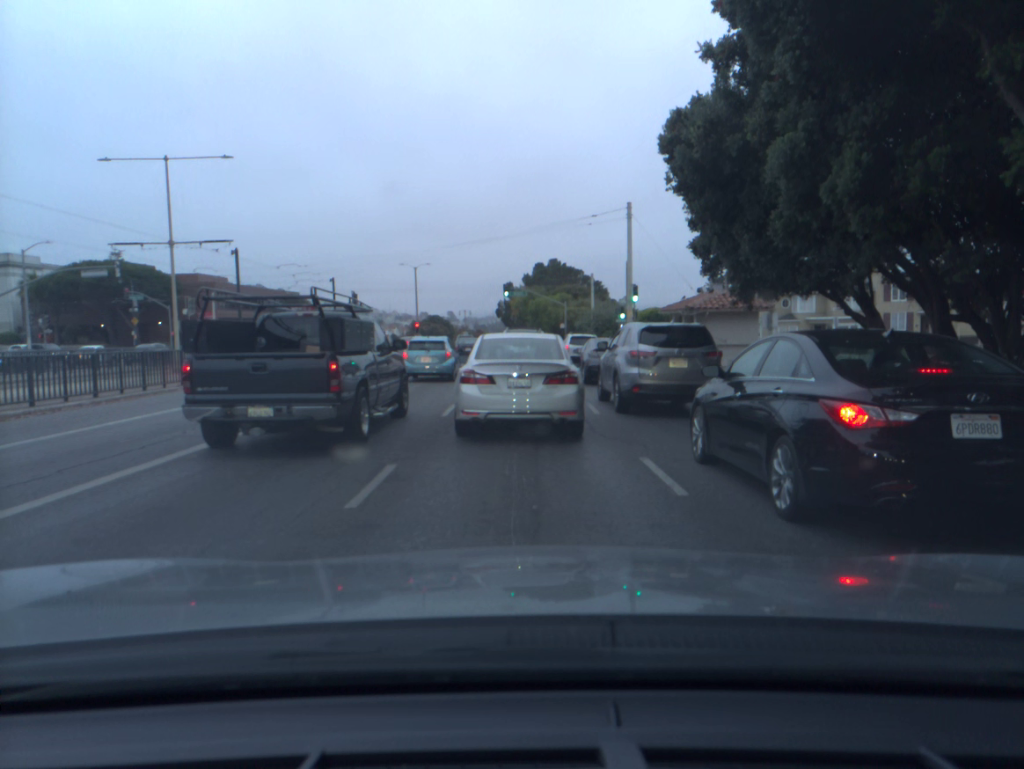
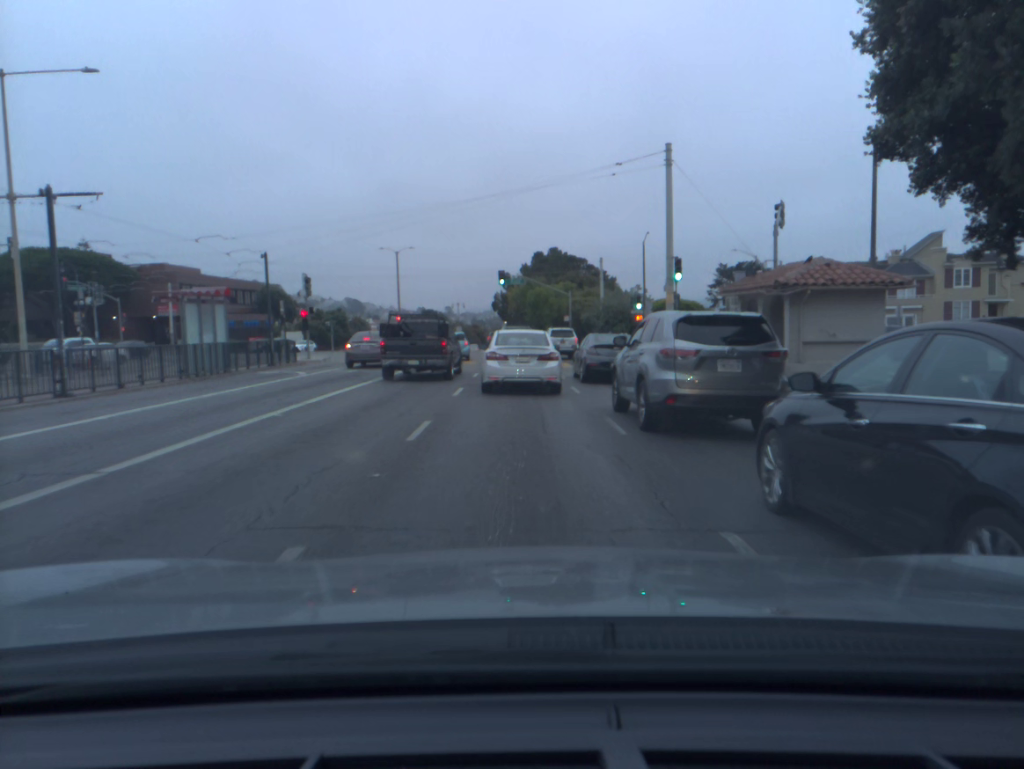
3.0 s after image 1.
(+0.1, +11.0) m; +1°
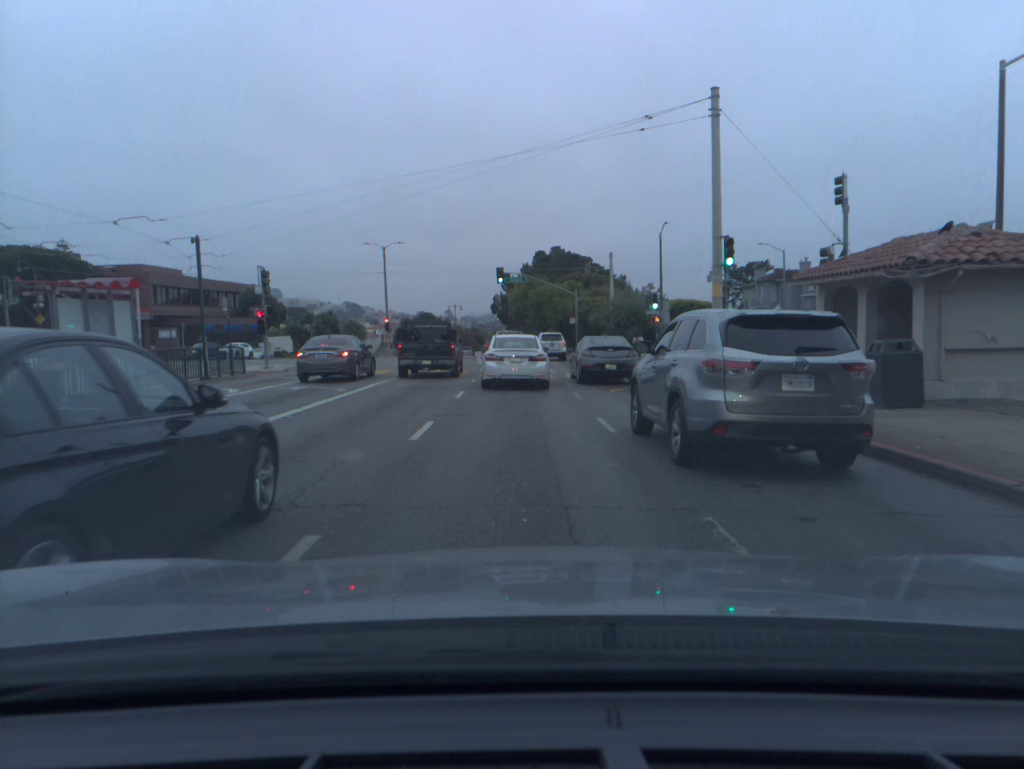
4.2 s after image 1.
(0.0, +6.7) m; 0°
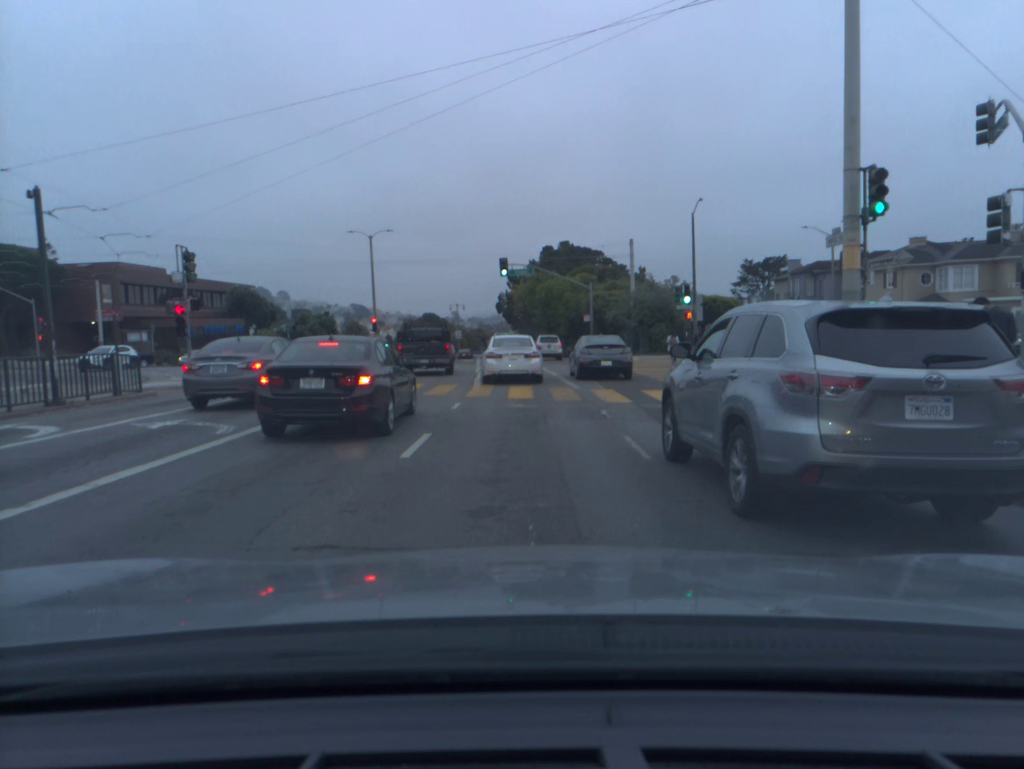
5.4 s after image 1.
(0.0, +8.7) m; 0°
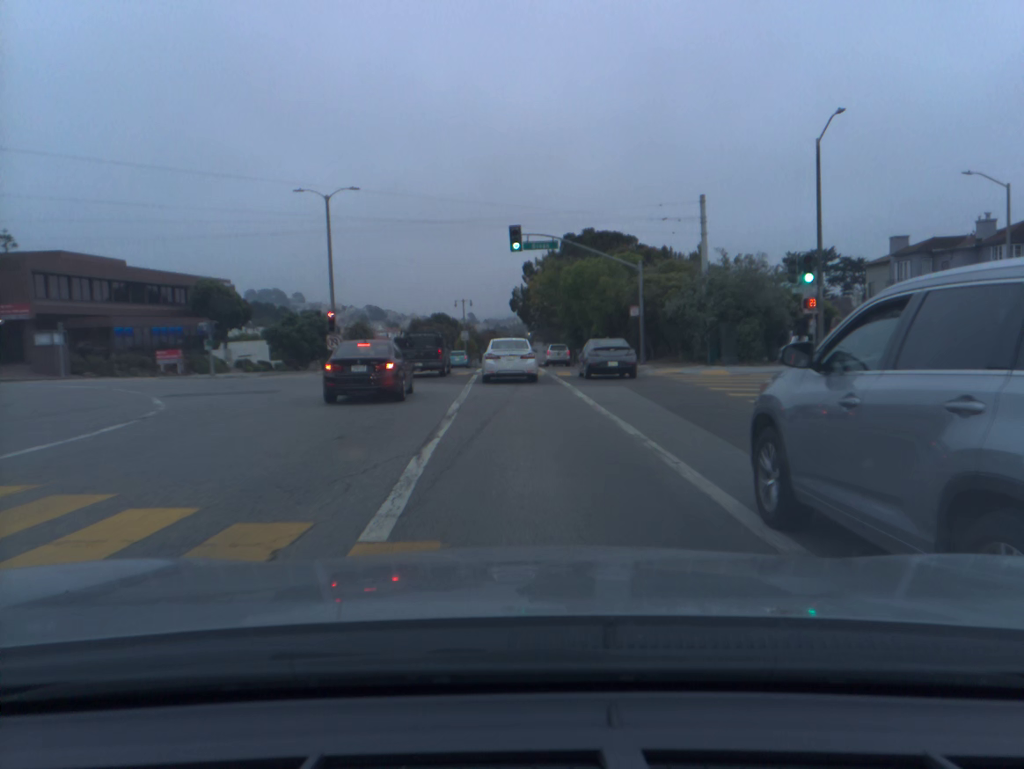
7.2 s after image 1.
(-0.2, +17.1) m; -2°
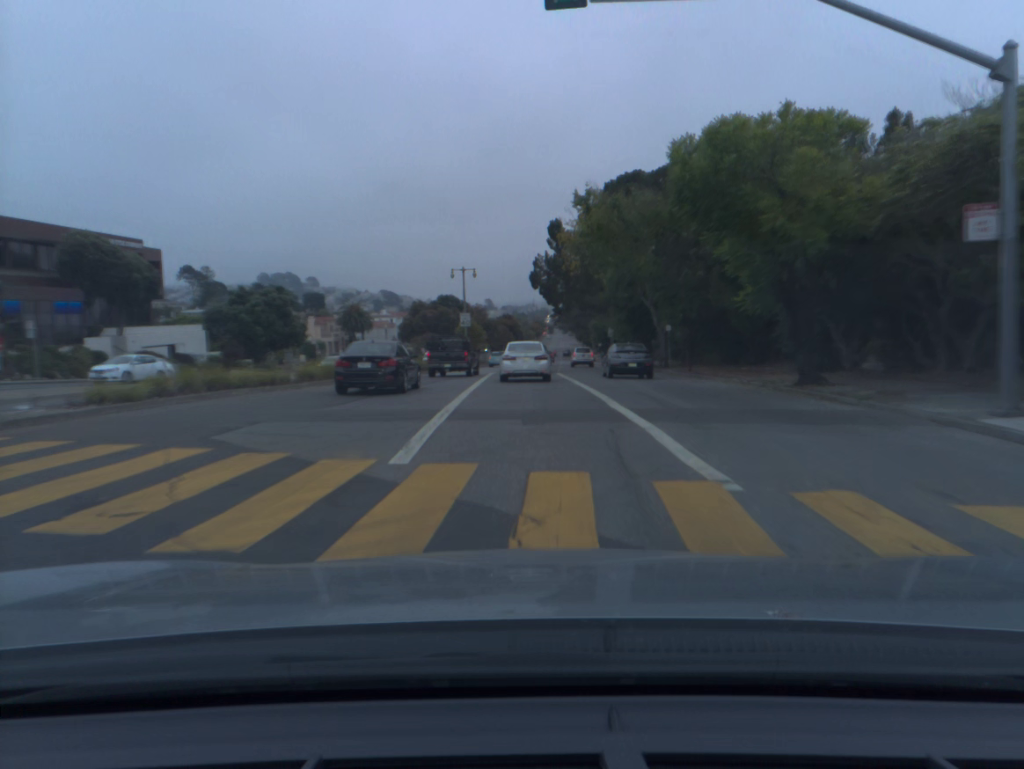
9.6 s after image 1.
(-0.4, +28.8) m; -1°
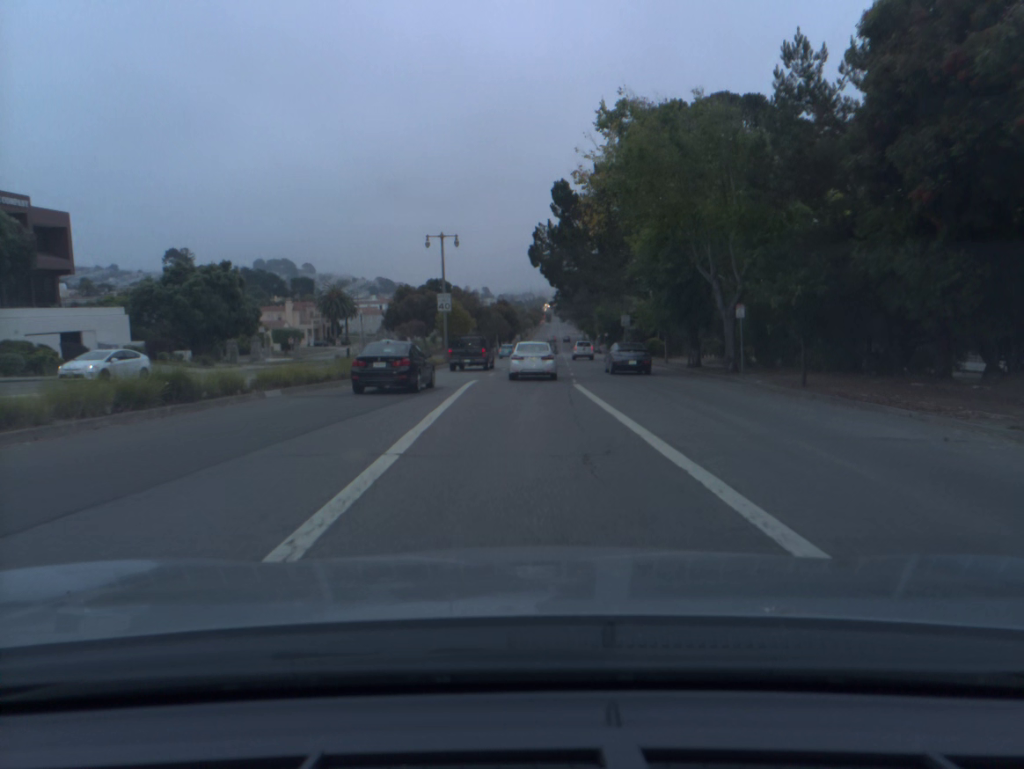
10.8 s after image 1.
(0.0, +16.4) m; 0°
